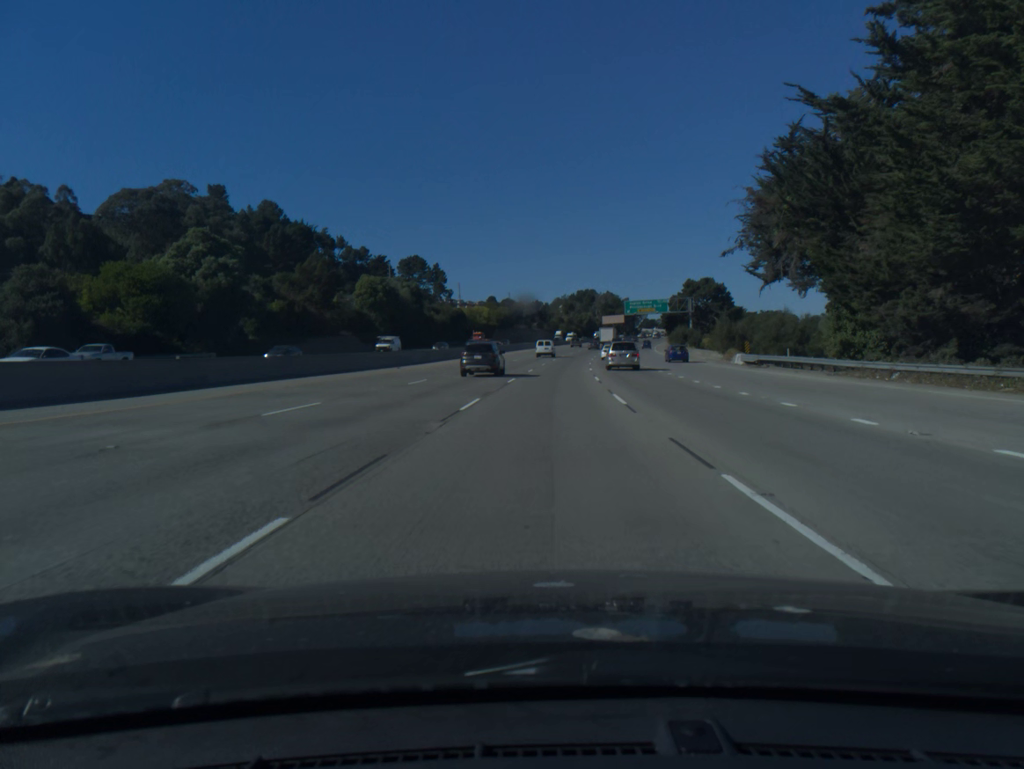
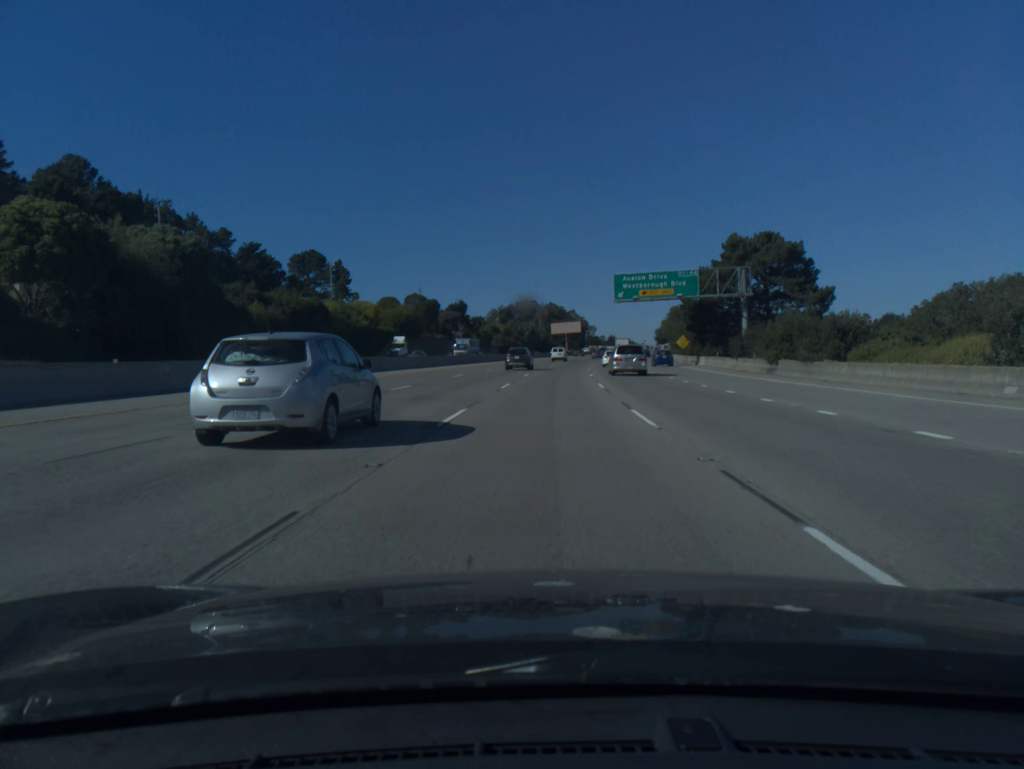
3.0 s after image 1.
(+2.9, +75.6) m; +4°
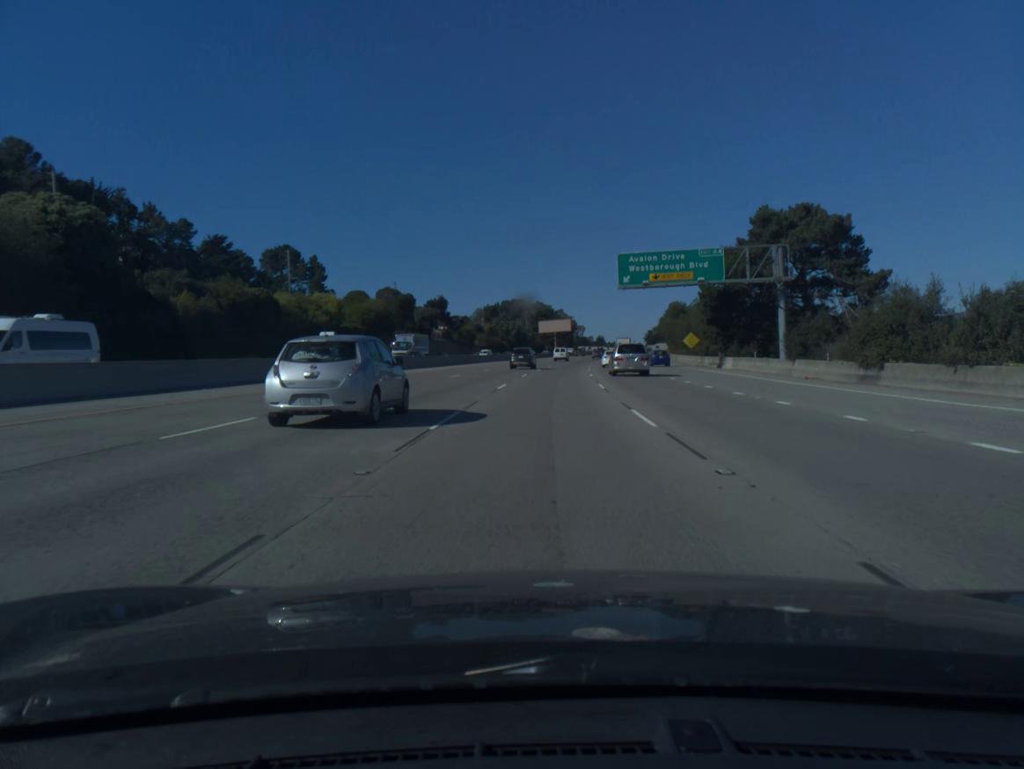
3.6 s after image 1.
(+0.1, +15.5) m; +1°
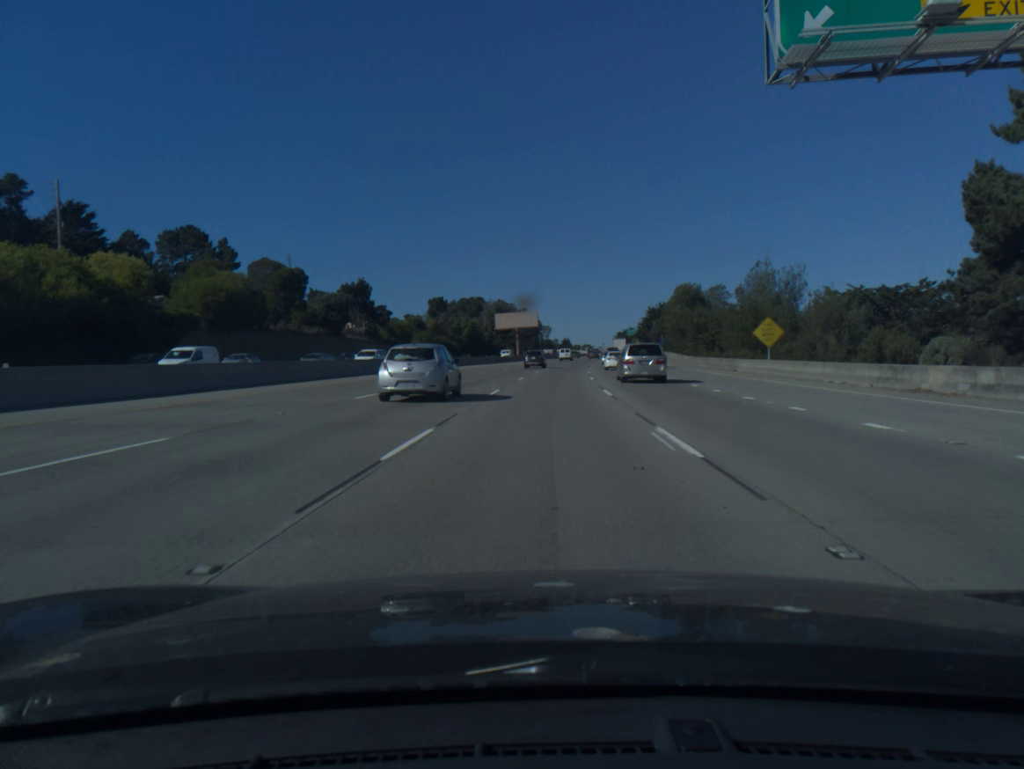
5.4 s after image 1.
(+1.1, +47.0) m; +3°
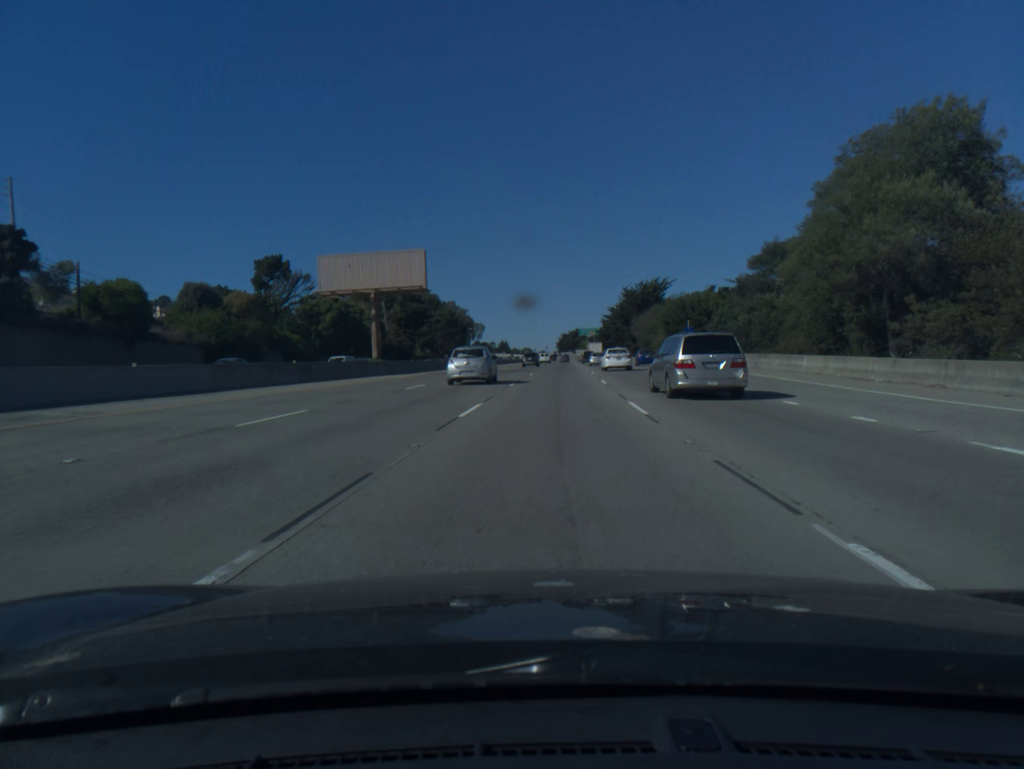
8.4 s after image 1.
(+3.2, +81.0) m; +4°
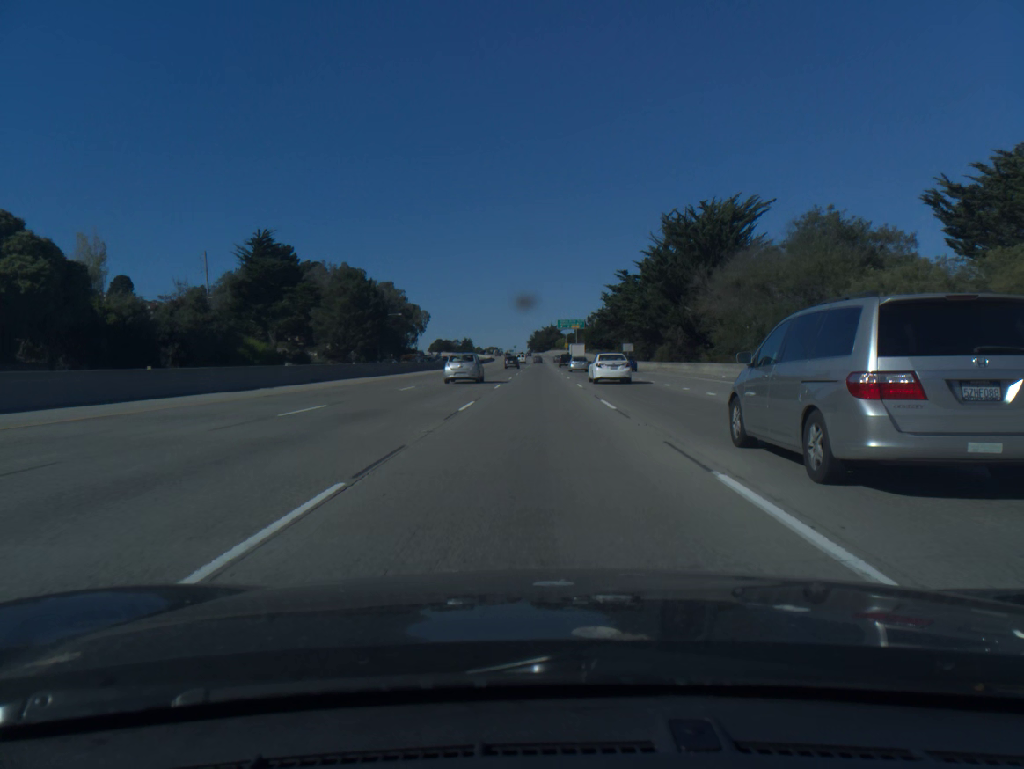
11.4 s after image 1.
(+2.6, +84.5) m; +2°
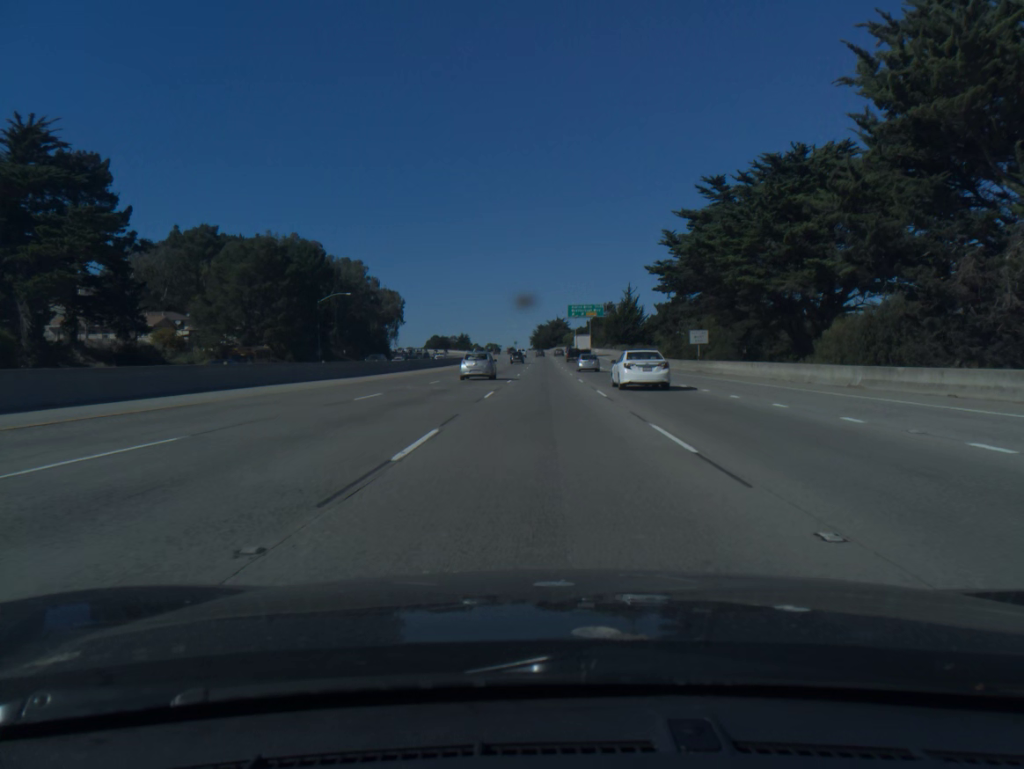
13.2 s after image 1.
(-0.2, +52.6) m; 0°
